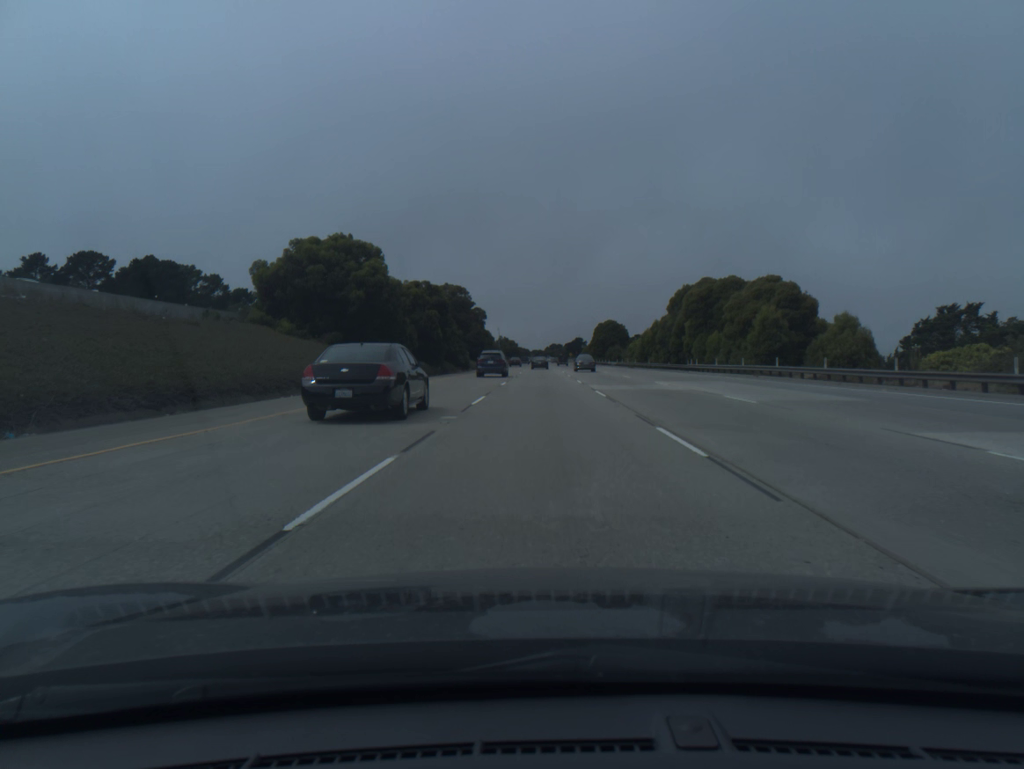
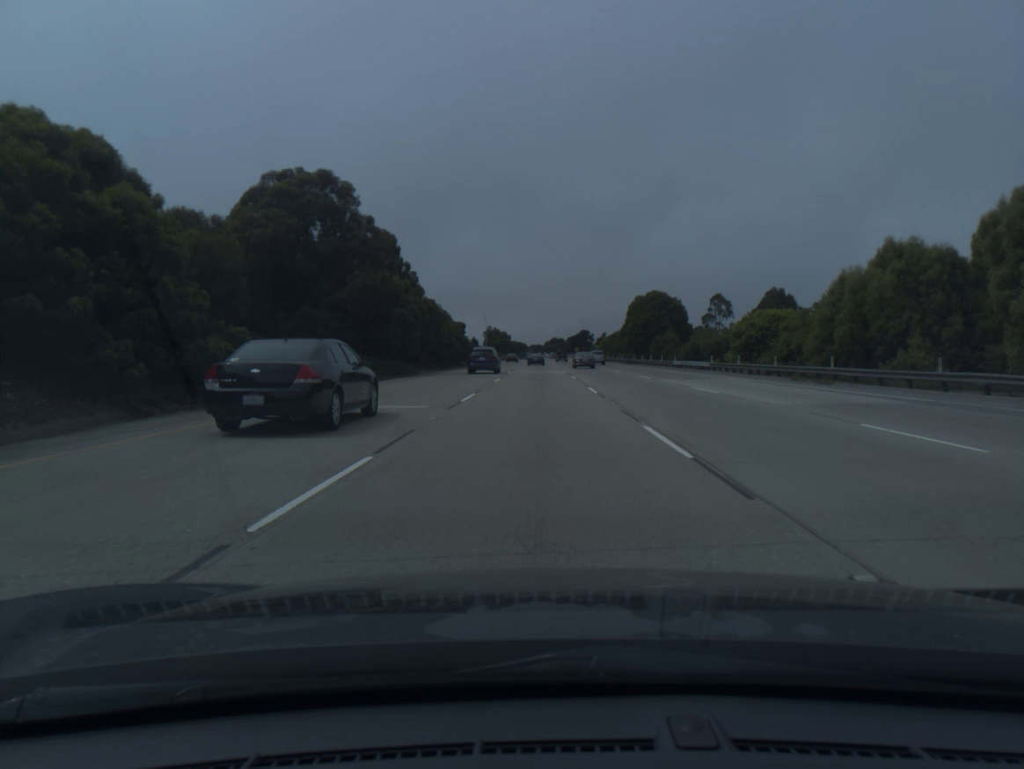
(+0.3, +73.1) m; 0°
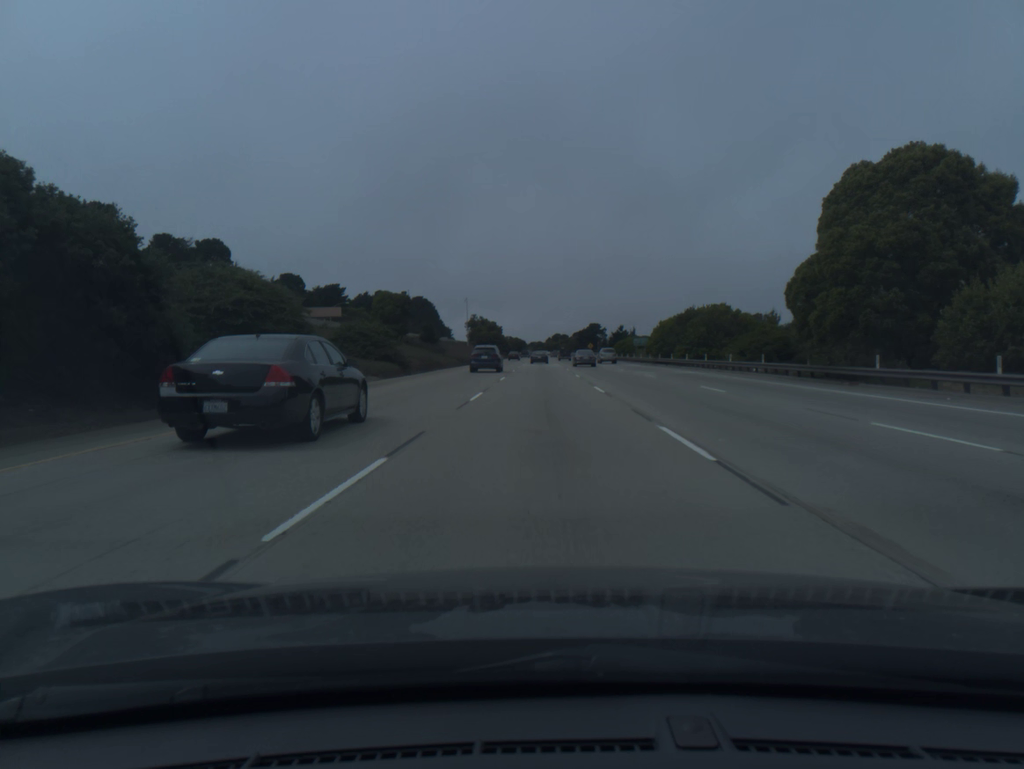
(-0.3, +73.3) m; 0°
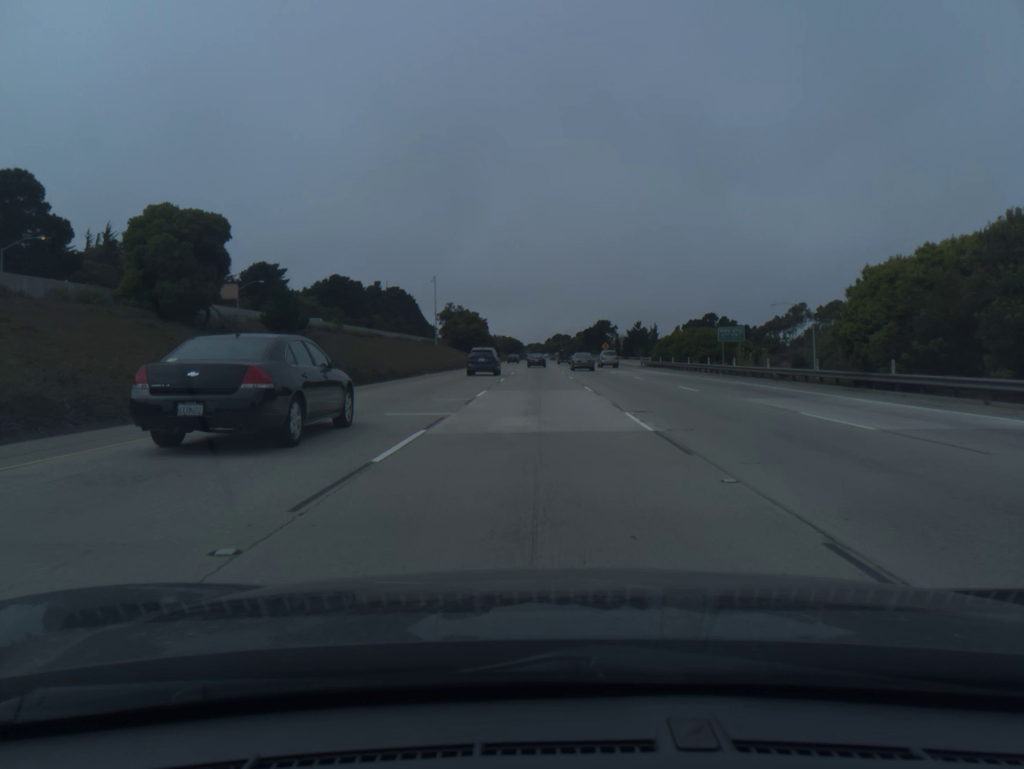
(+0.1, +54.9) m; 0°
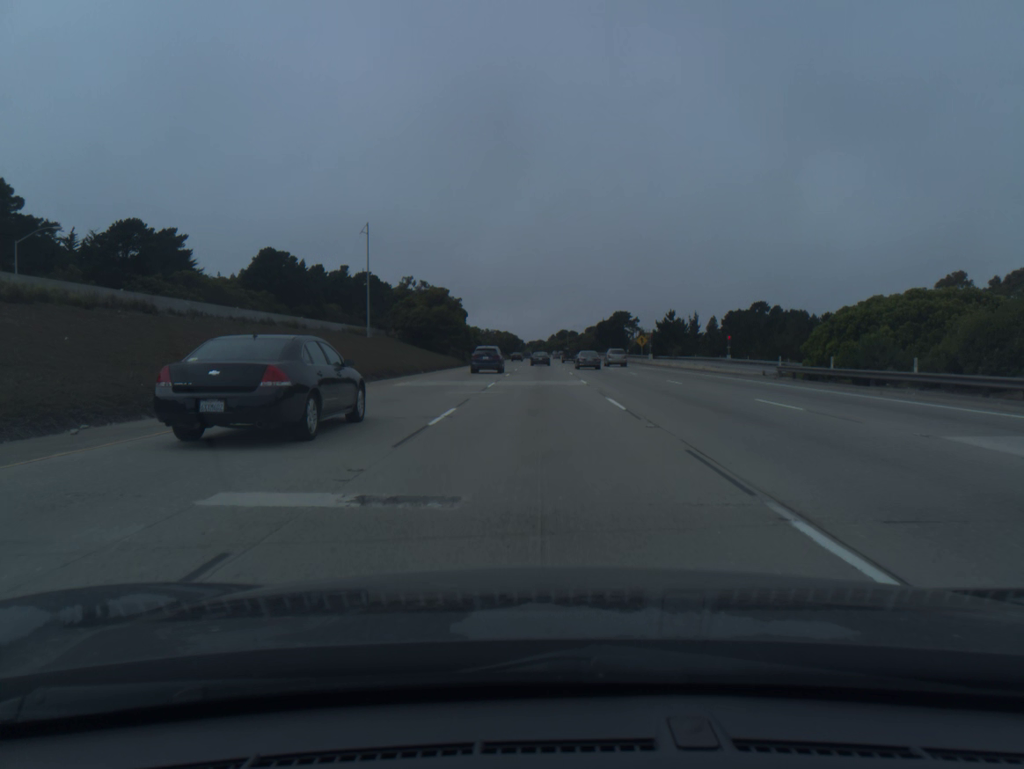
(-0.1, +54.5) m; 0°
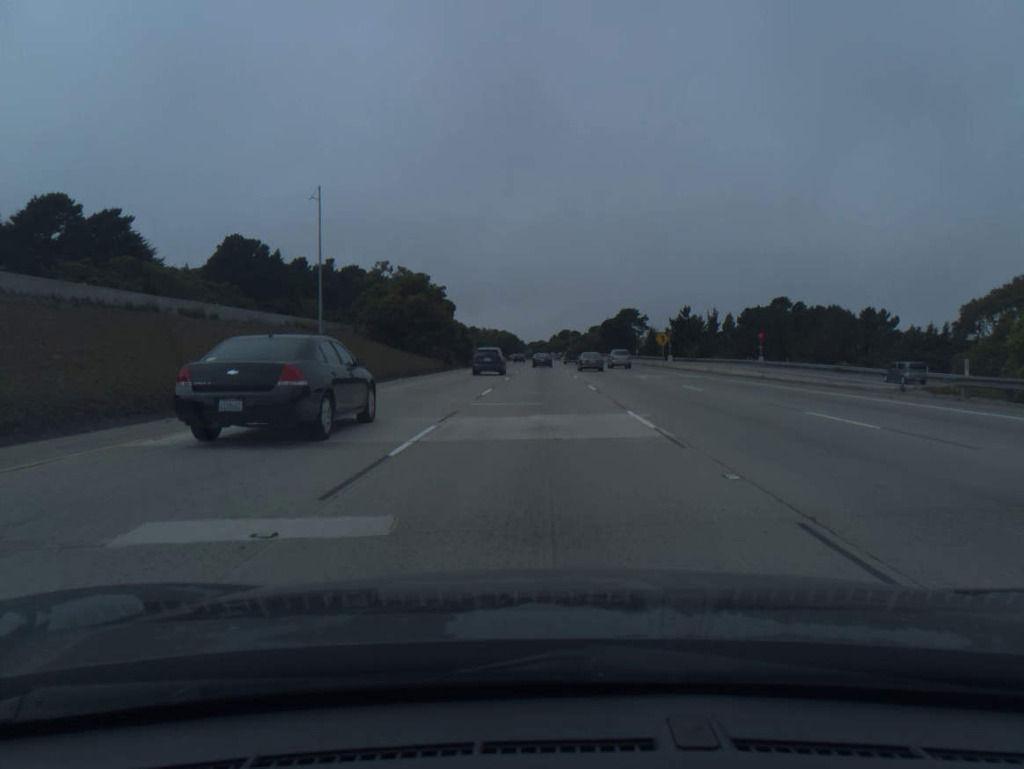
(0.0, +18.1) m; 0°
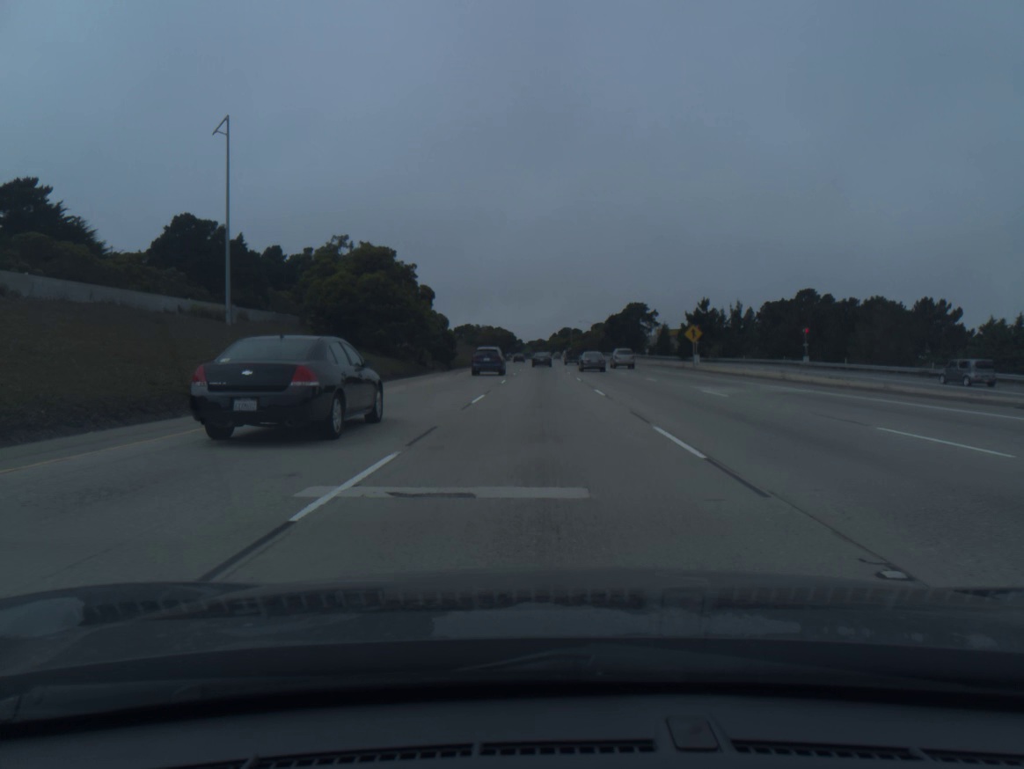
(0.0, +18.1) m; 0°
